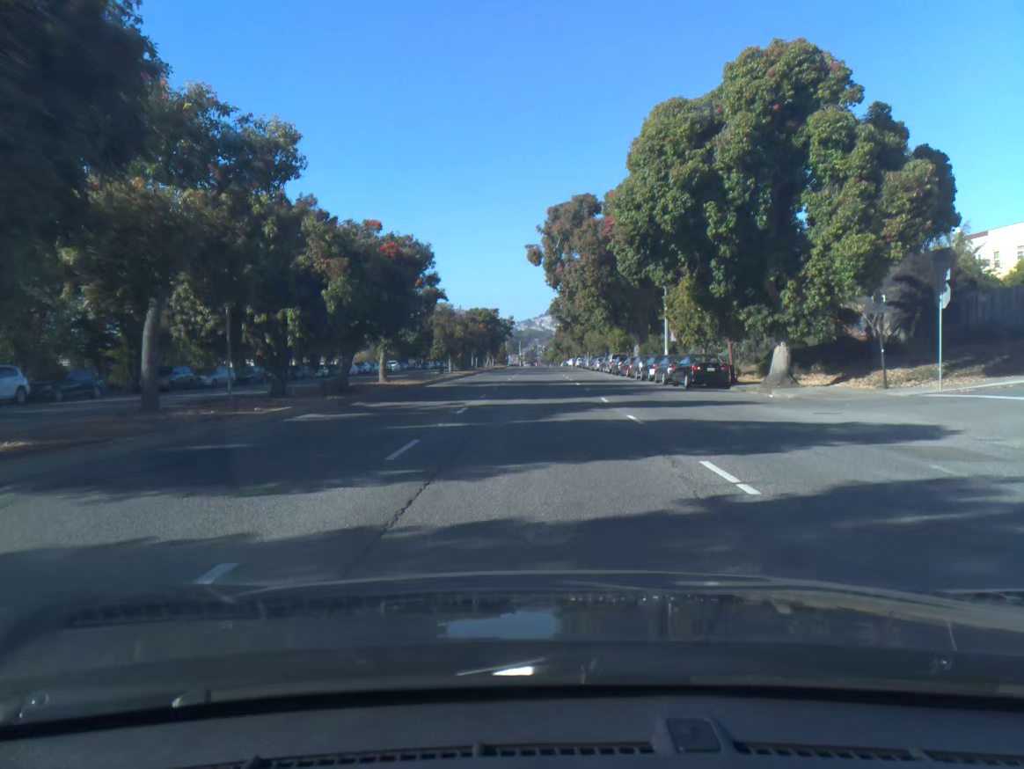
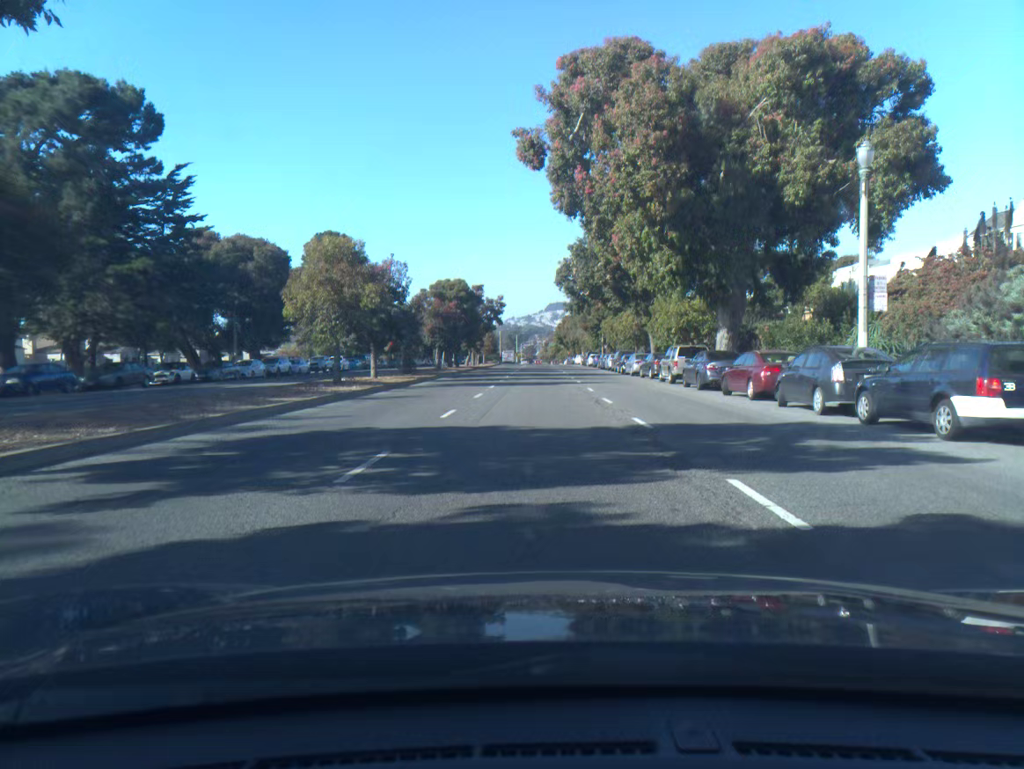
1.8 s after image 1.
(0.0, +31.2) m; 0°
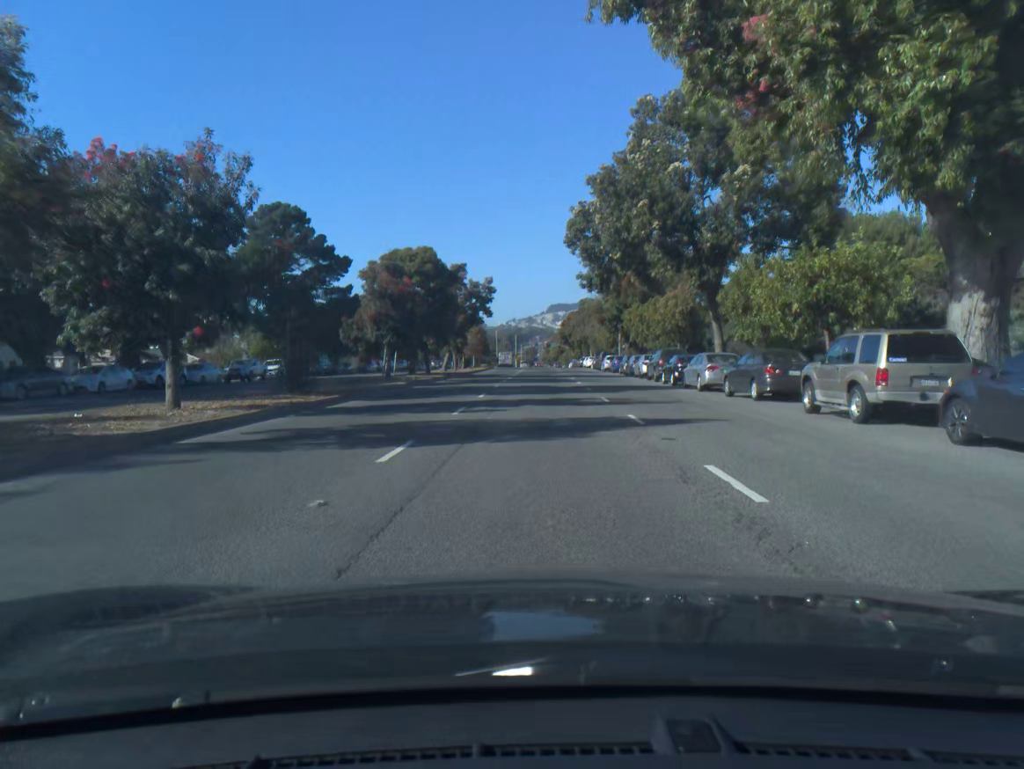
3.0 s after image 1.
(0.0, +20.4) m; 0°
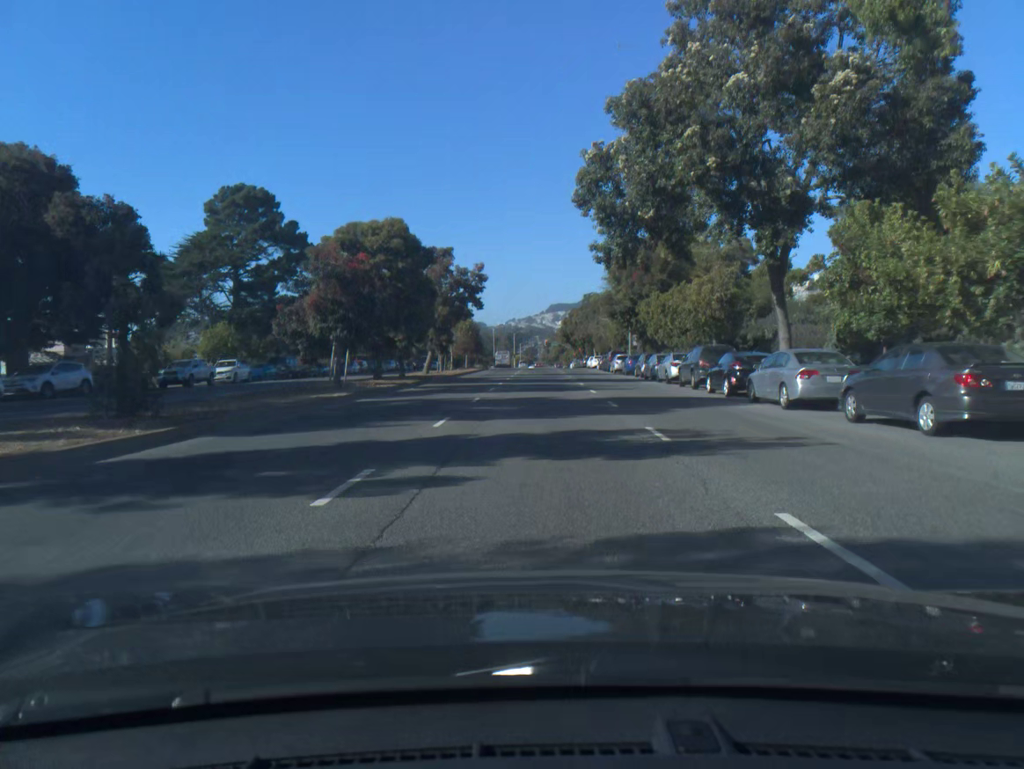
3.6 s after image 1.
(0.0, +10.0) m; 0°
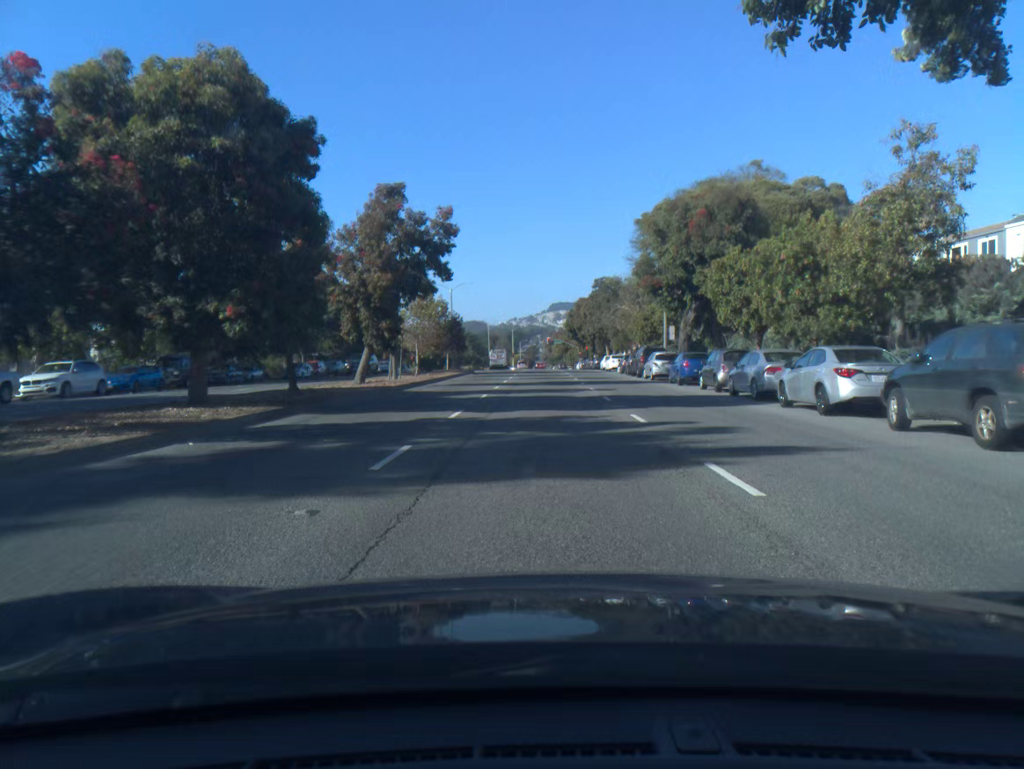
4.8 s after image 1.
(0.0, +19.7) m; 0°
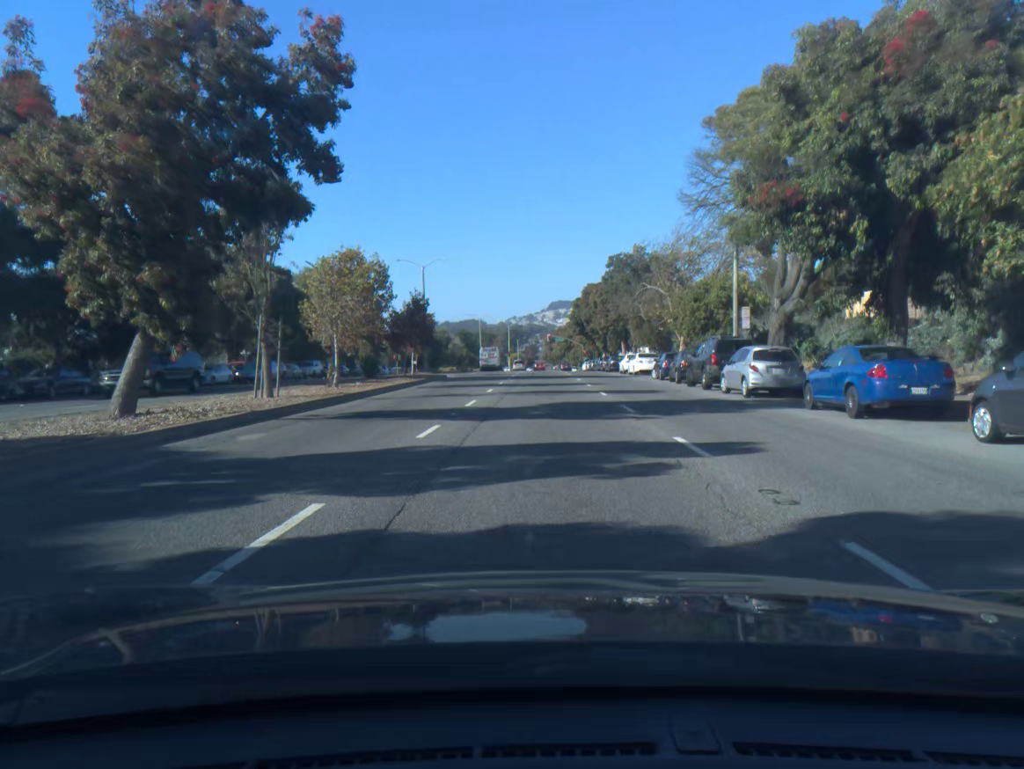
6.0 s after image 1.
(0.0, +18.9) m; 0°
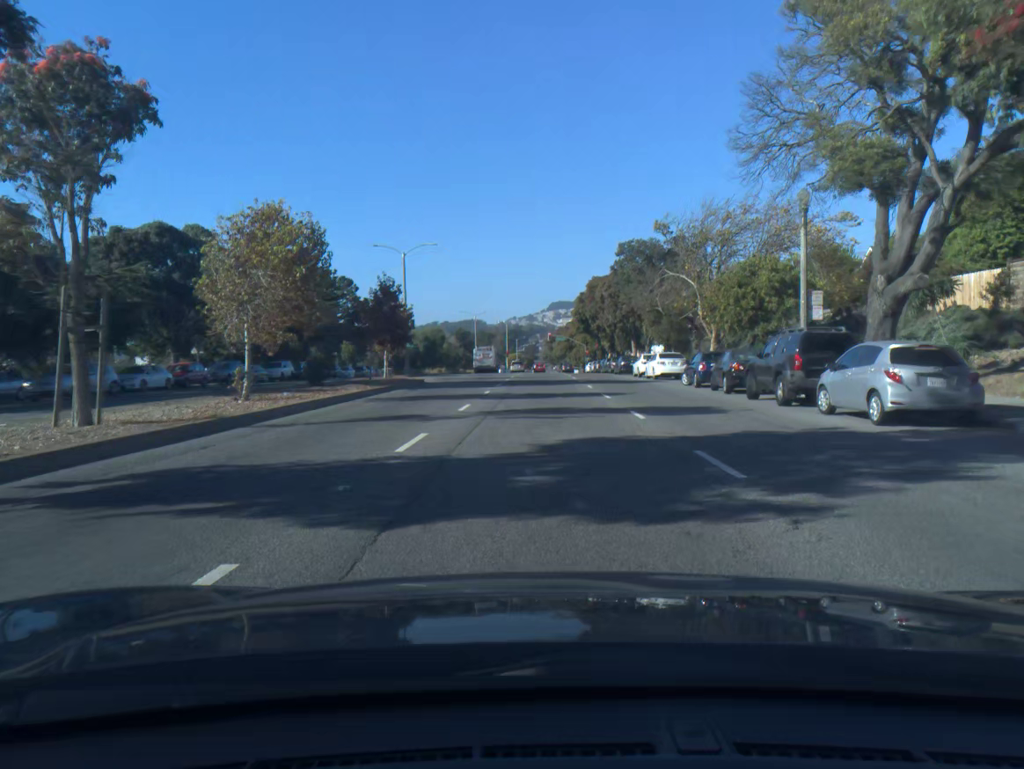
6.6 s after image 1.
(0.0, +8.9) m; 0°
